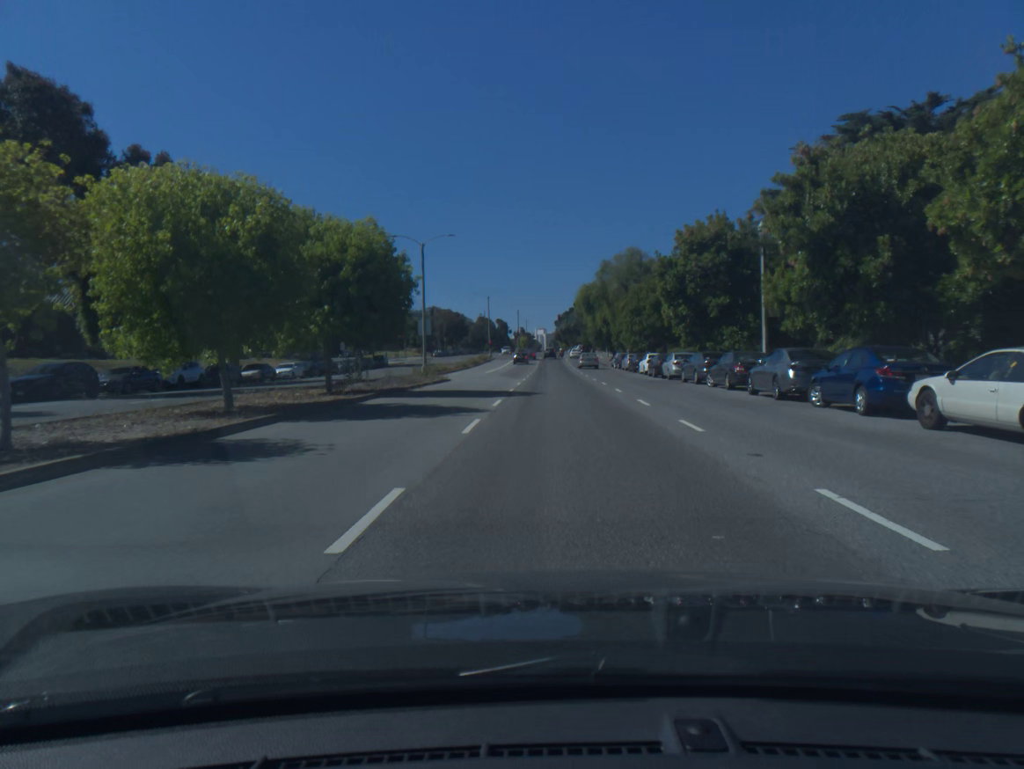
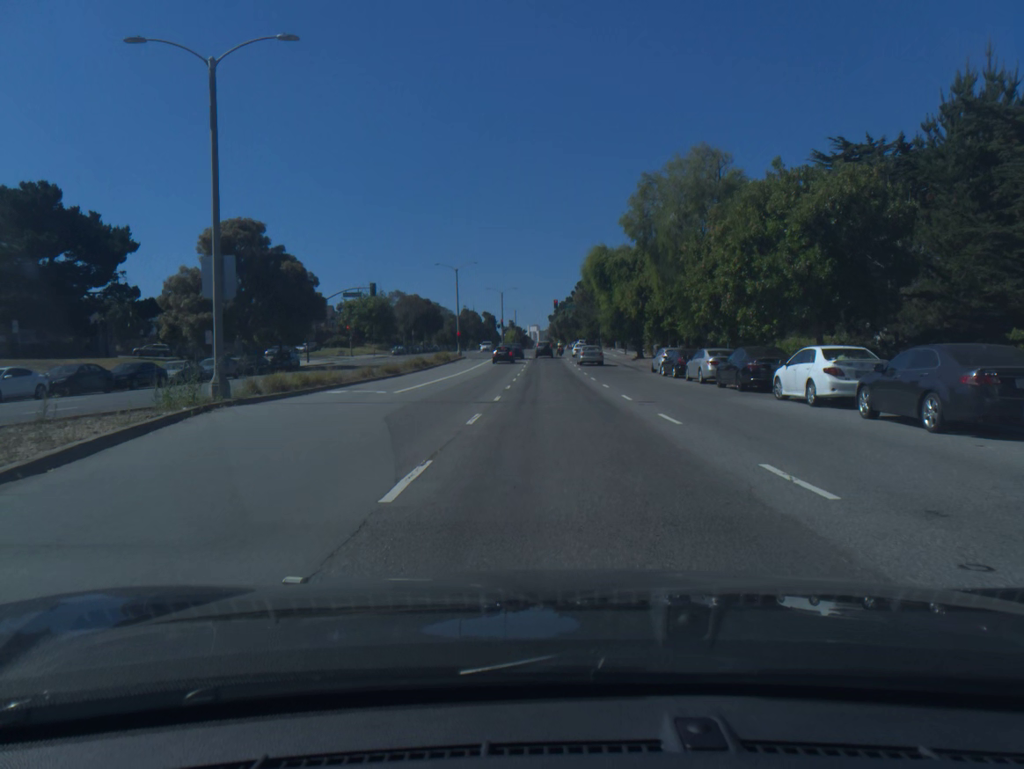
(+0.1, +34.0) m; +1°
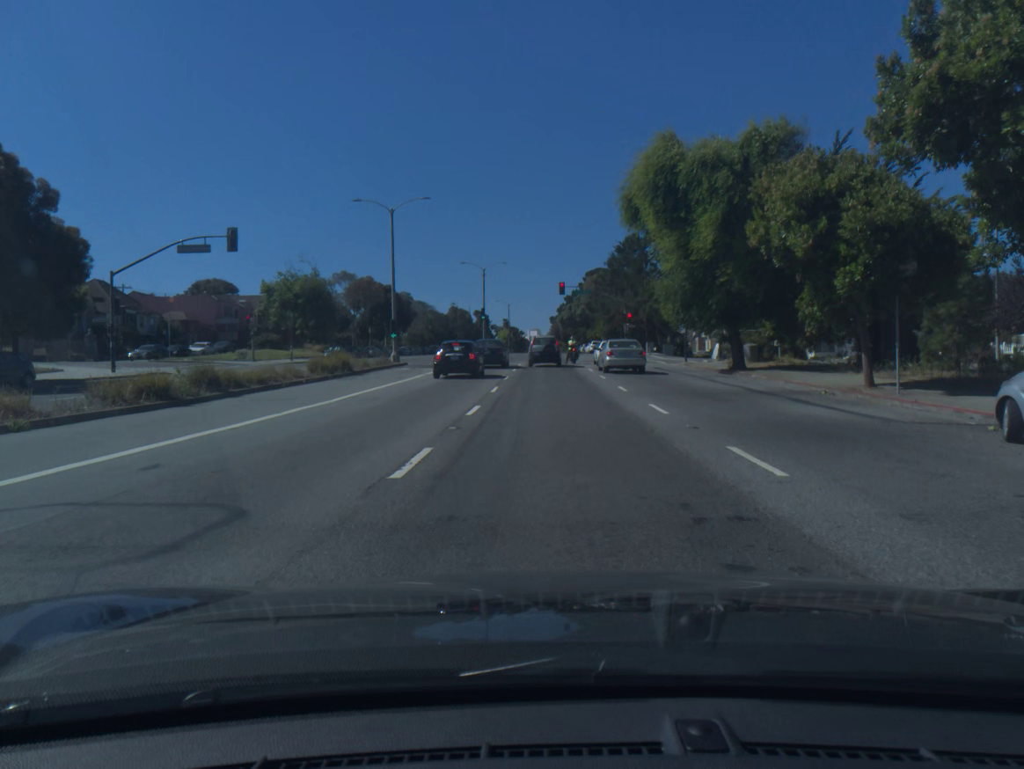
(0.0, +35.5) m; 0°
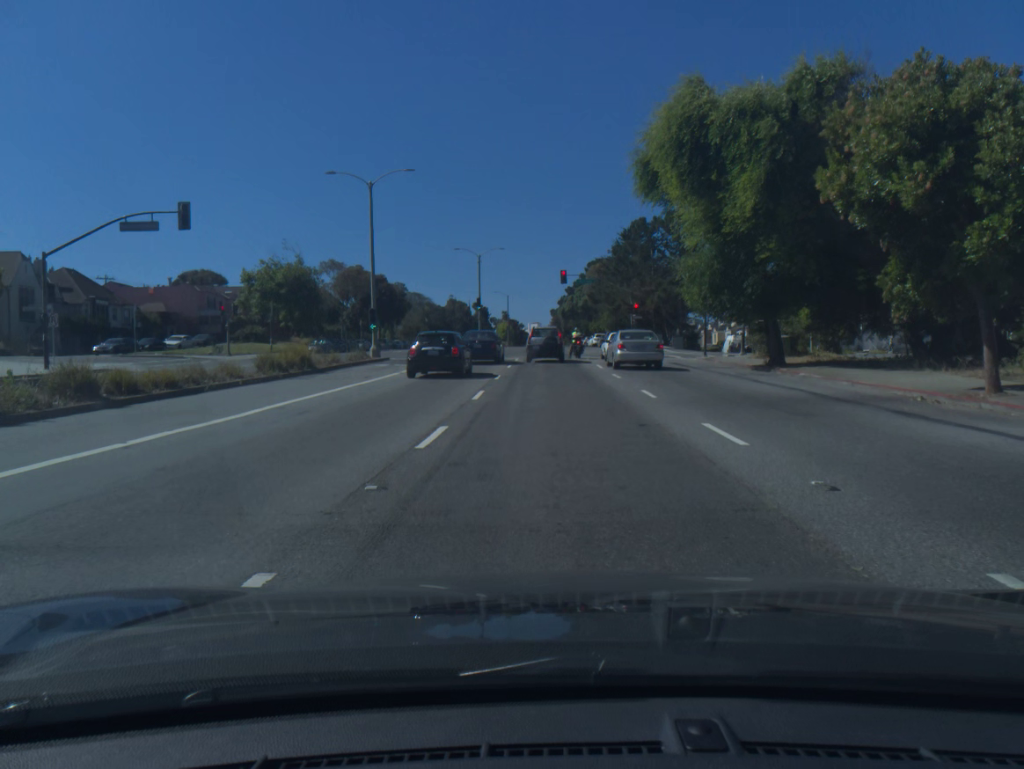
(0.0, +5.8) m; 0°
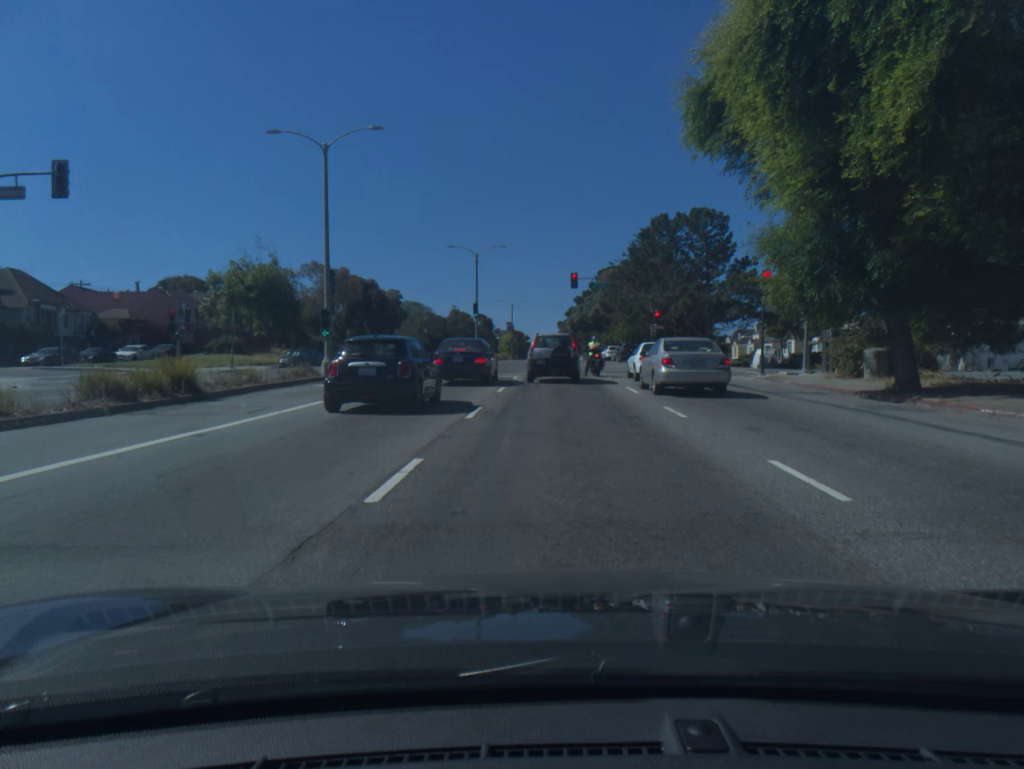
(-0.1, +10.2) m; -1°
